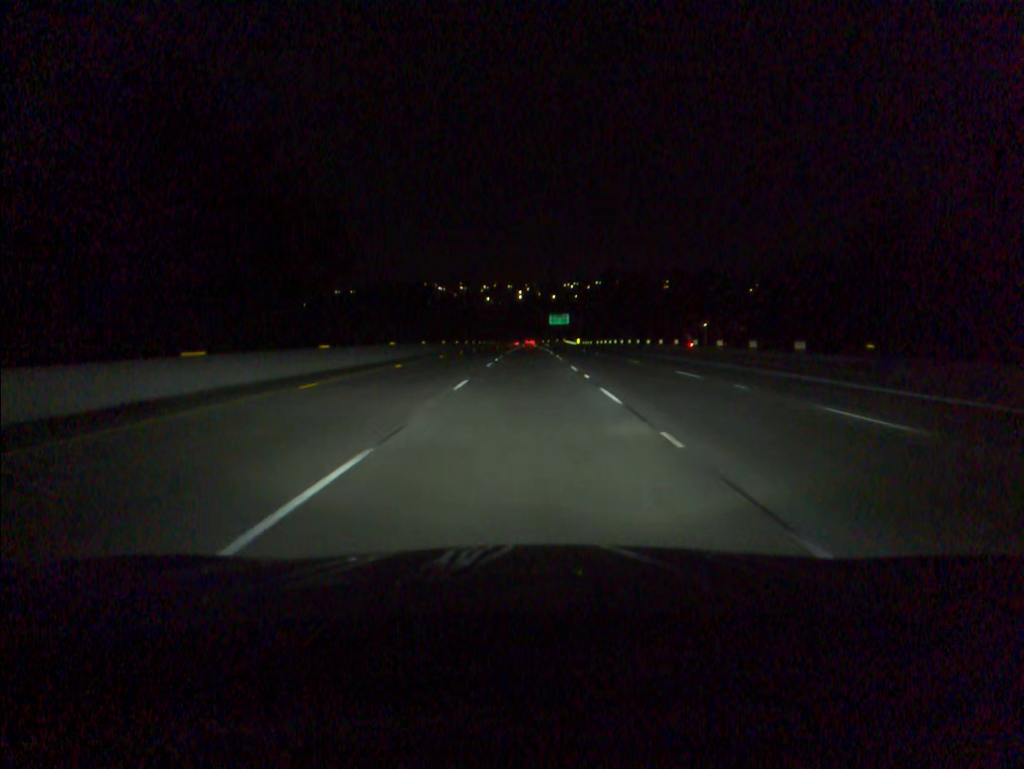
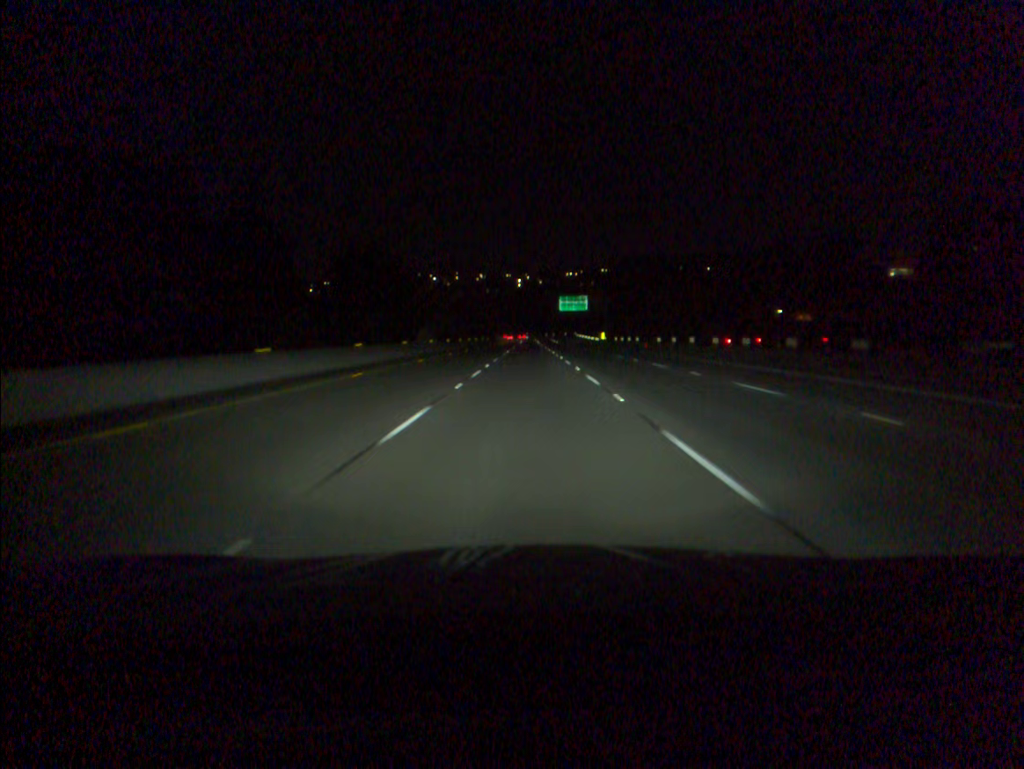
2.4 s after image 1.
(0.0, +67.6) m; 0°
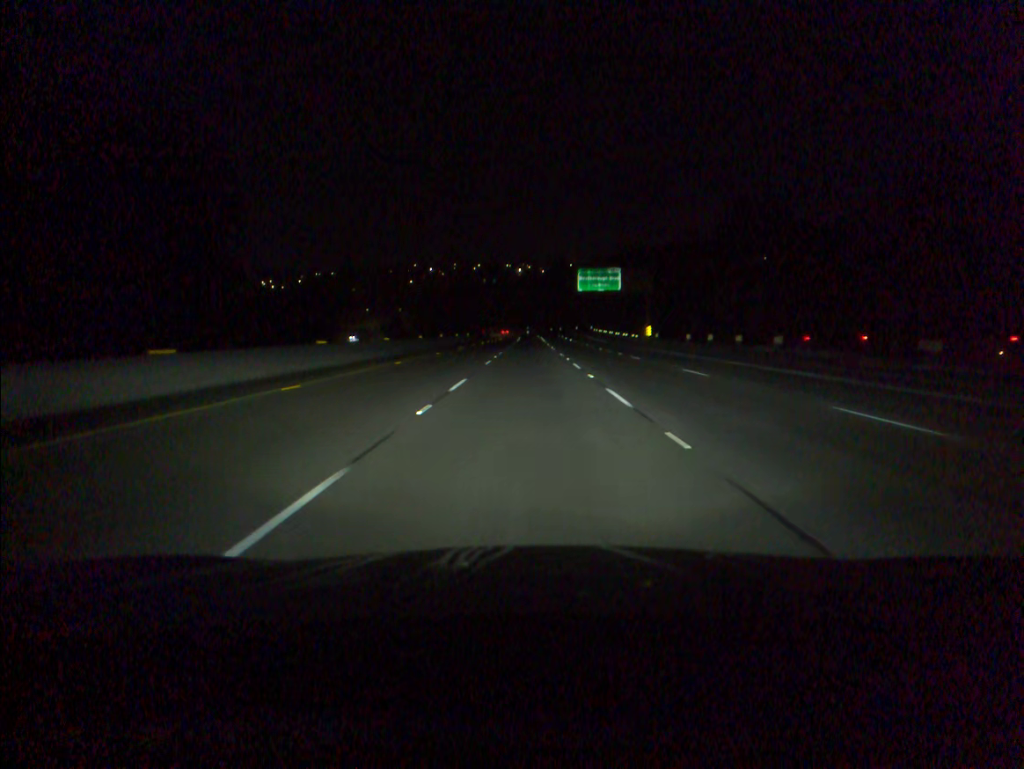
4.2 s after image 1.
(0.0, +50.7) m; 0°
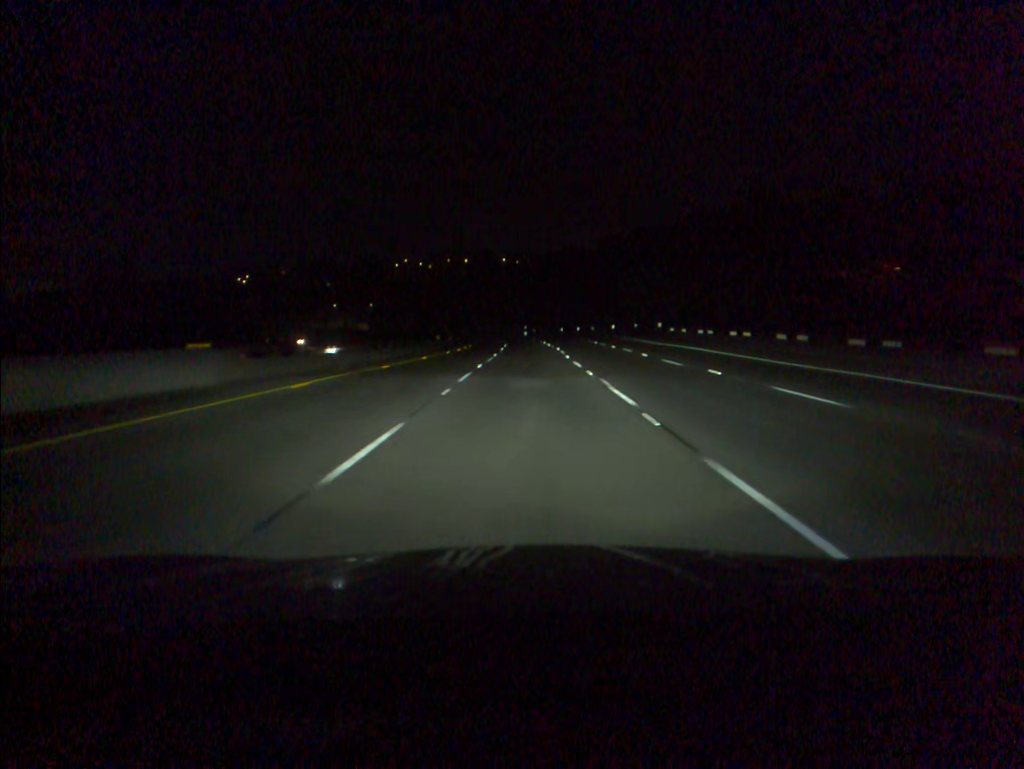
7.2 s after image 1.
(0.0, +83.9) m; 0°
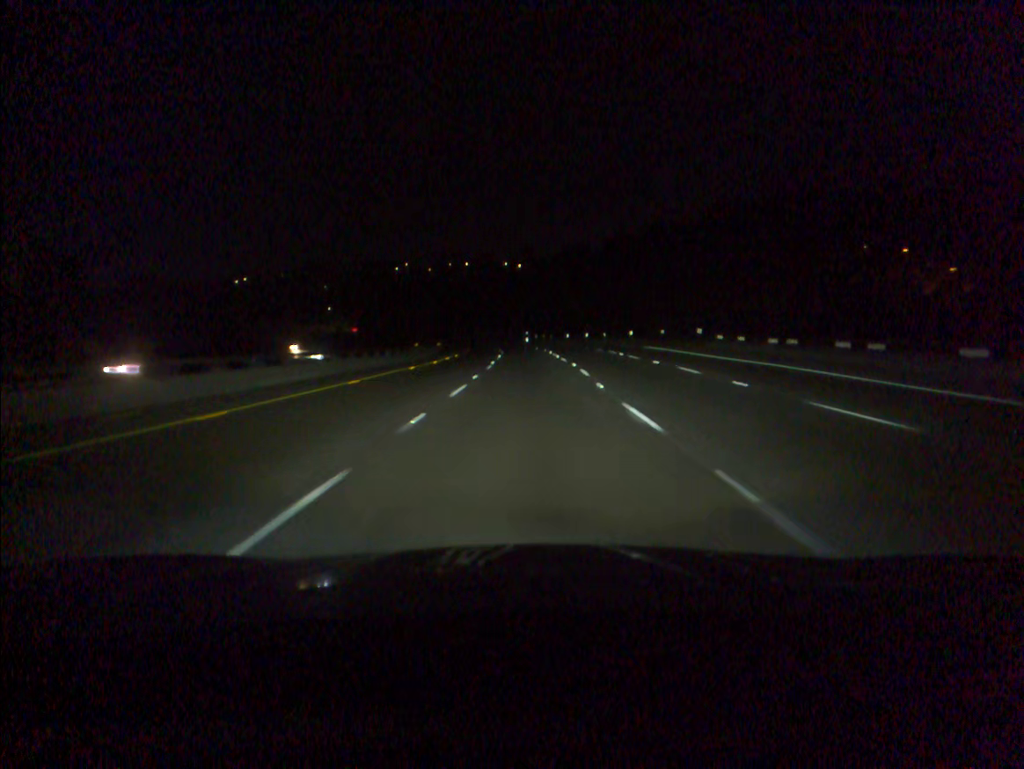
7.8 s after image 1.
(0.0, +16.7) m; 0°
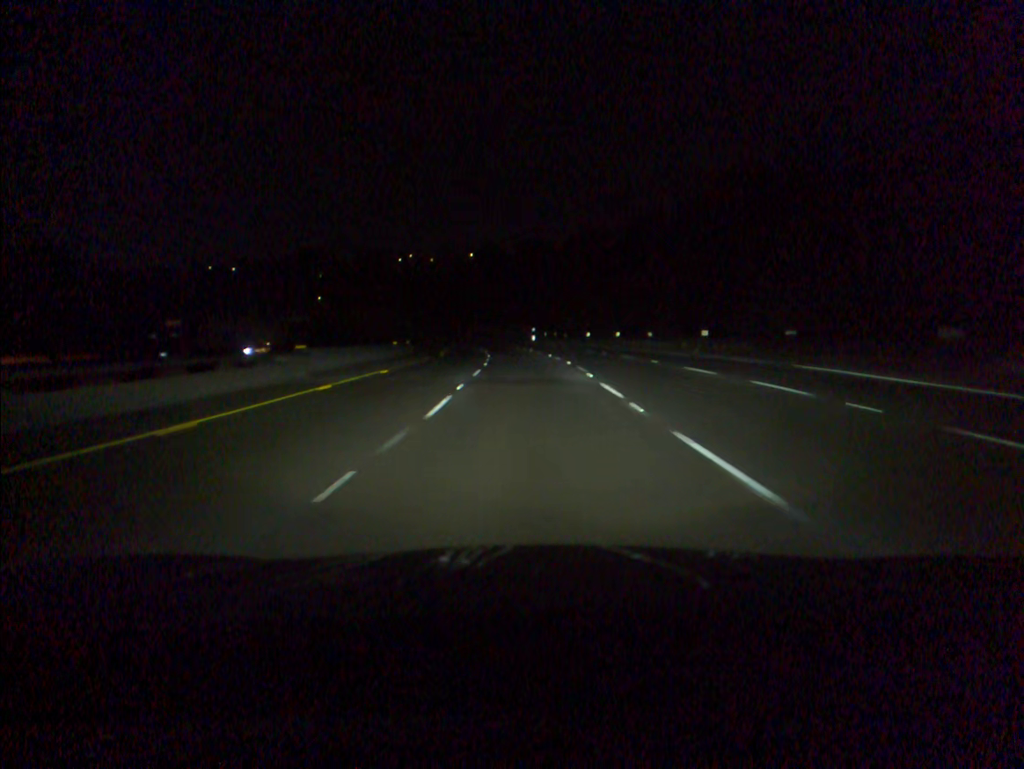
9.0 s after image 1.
(-0.1, +33.4) m; 0°
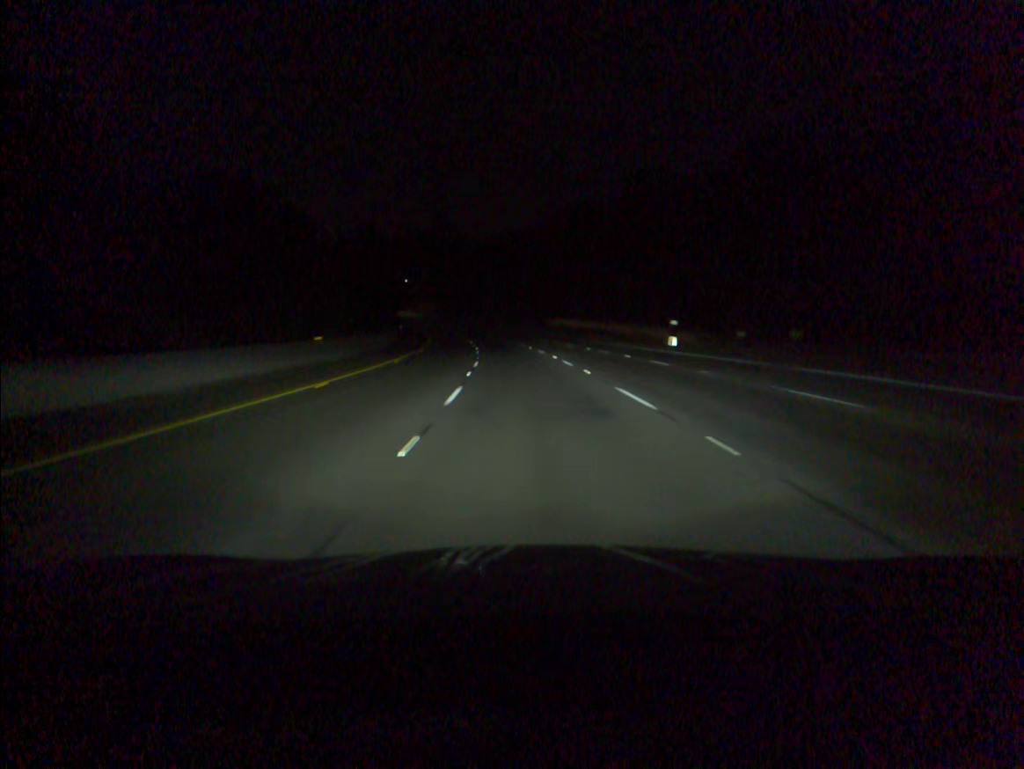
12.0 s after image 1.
(-3.9, +84.0) m; -6°
